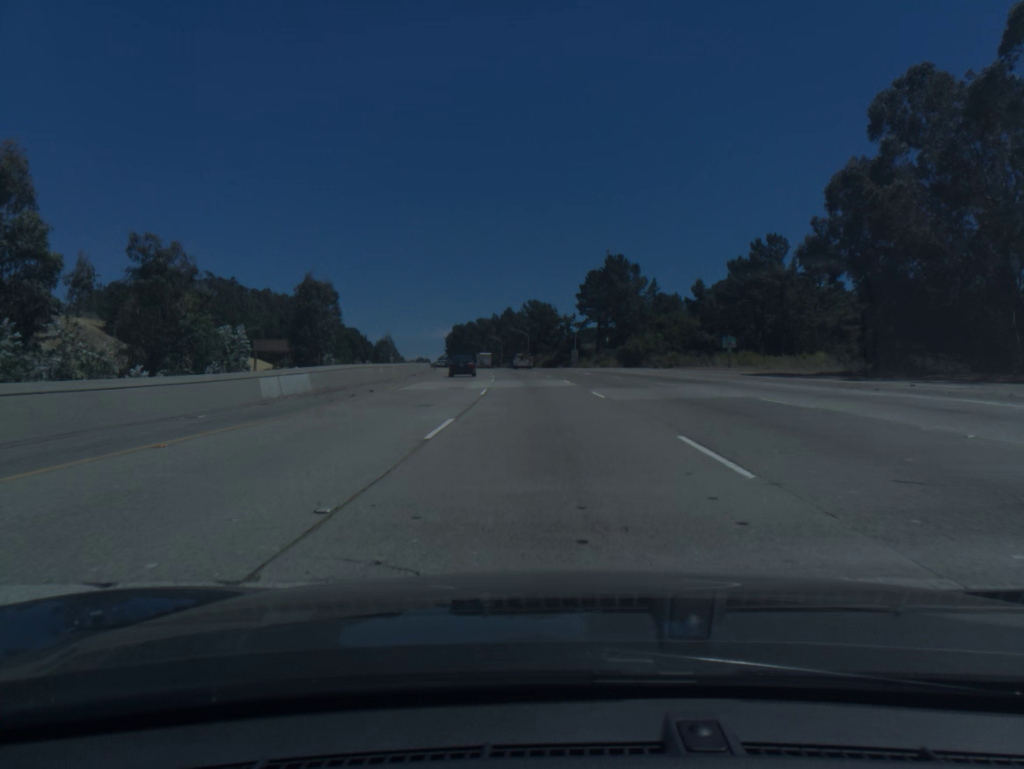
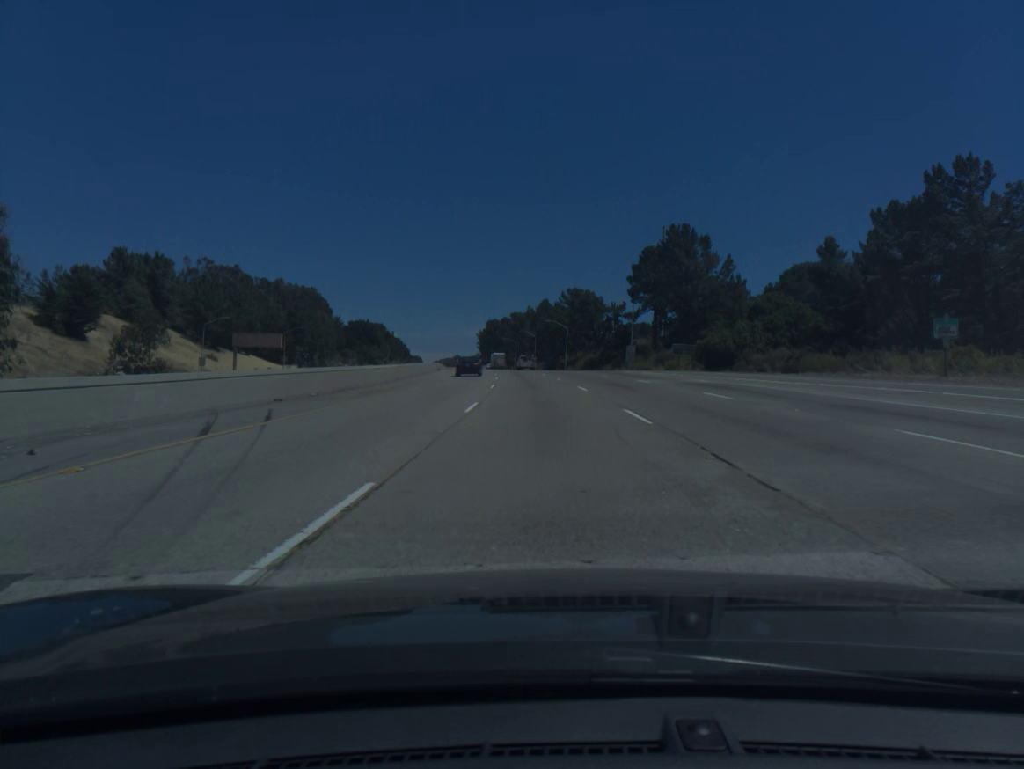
(-0.9, +36.6) m; -3°
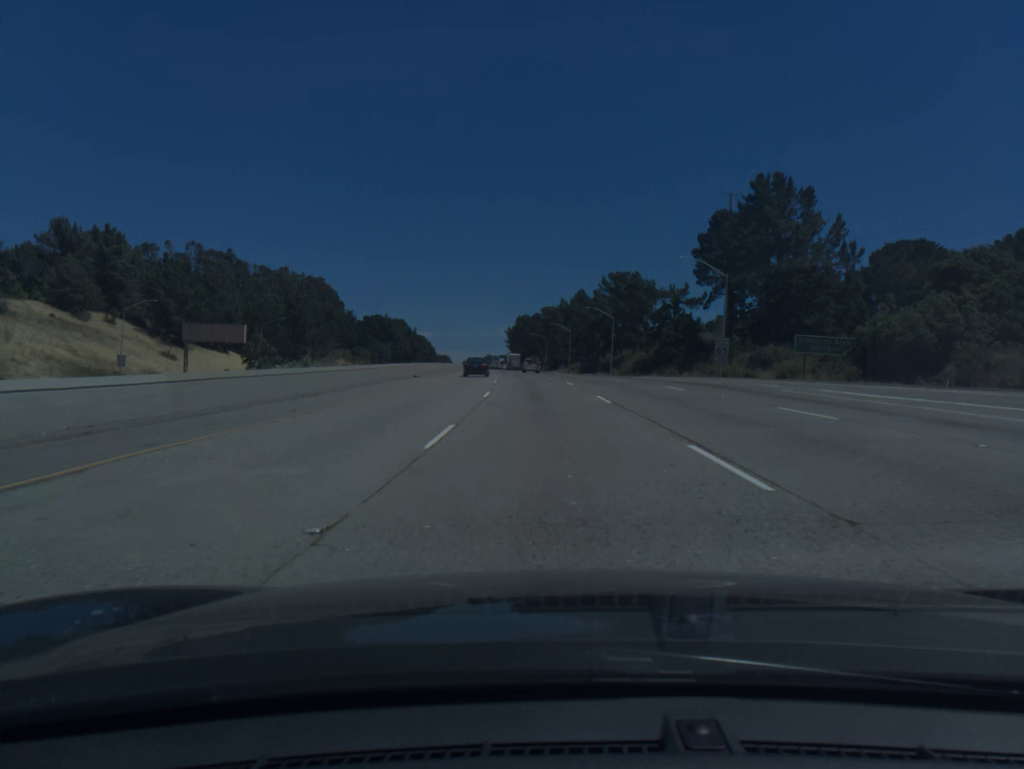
(-0.8, +36.7) m; -3°
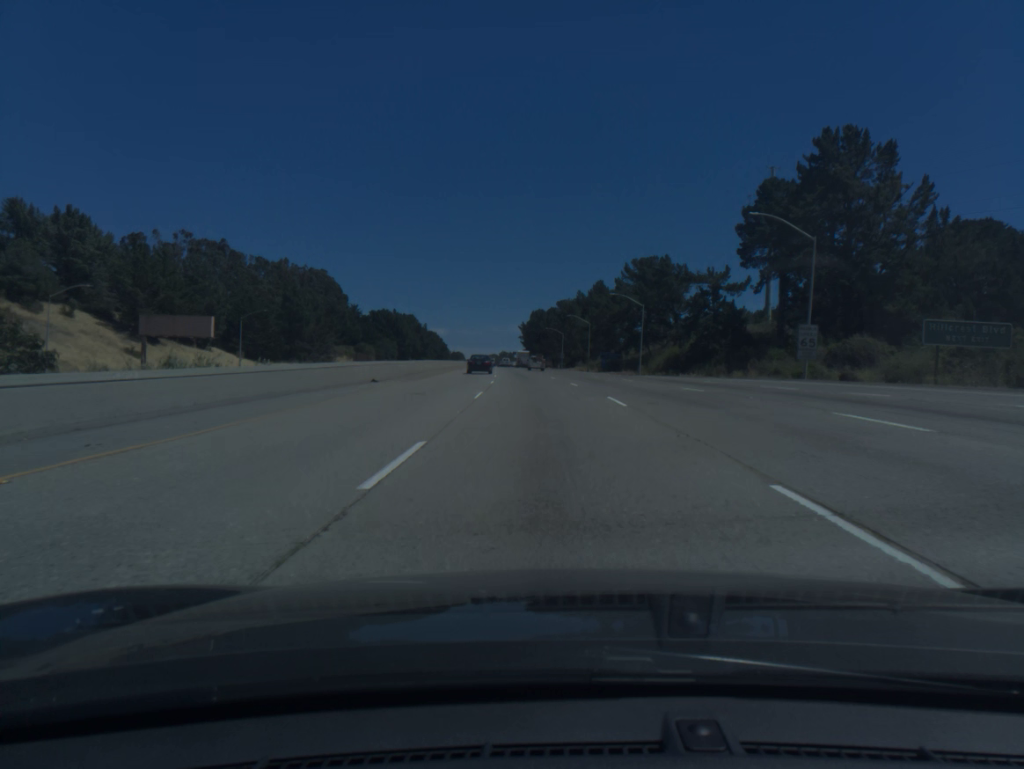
(-0.2, +18.4) m; -1°
